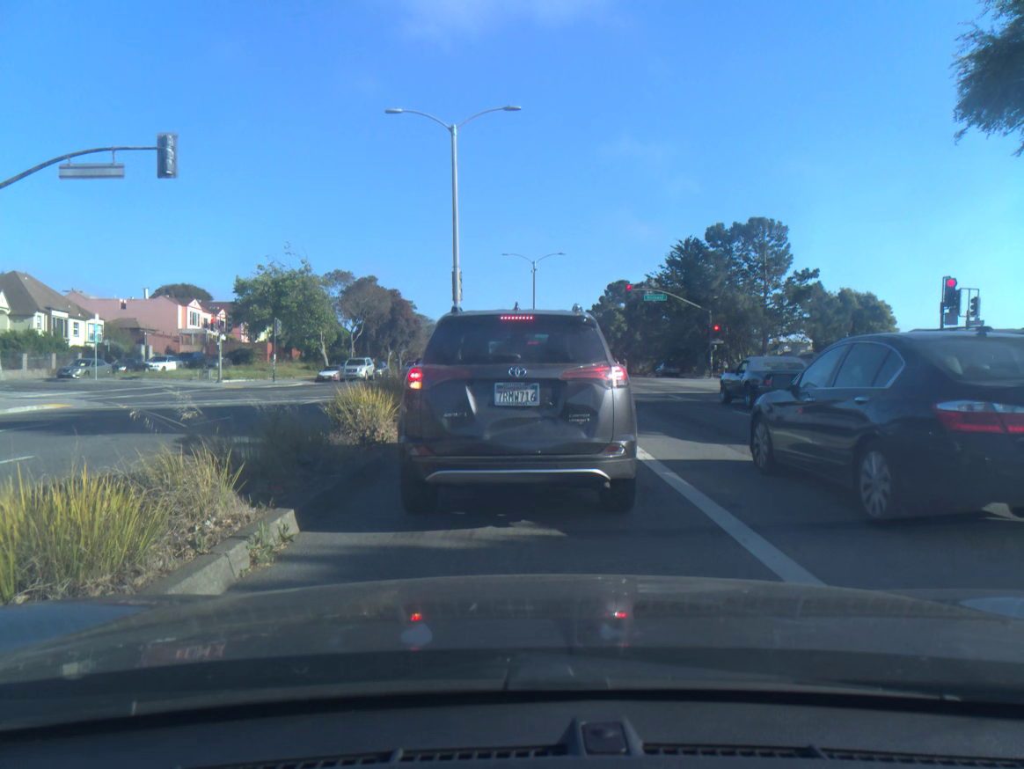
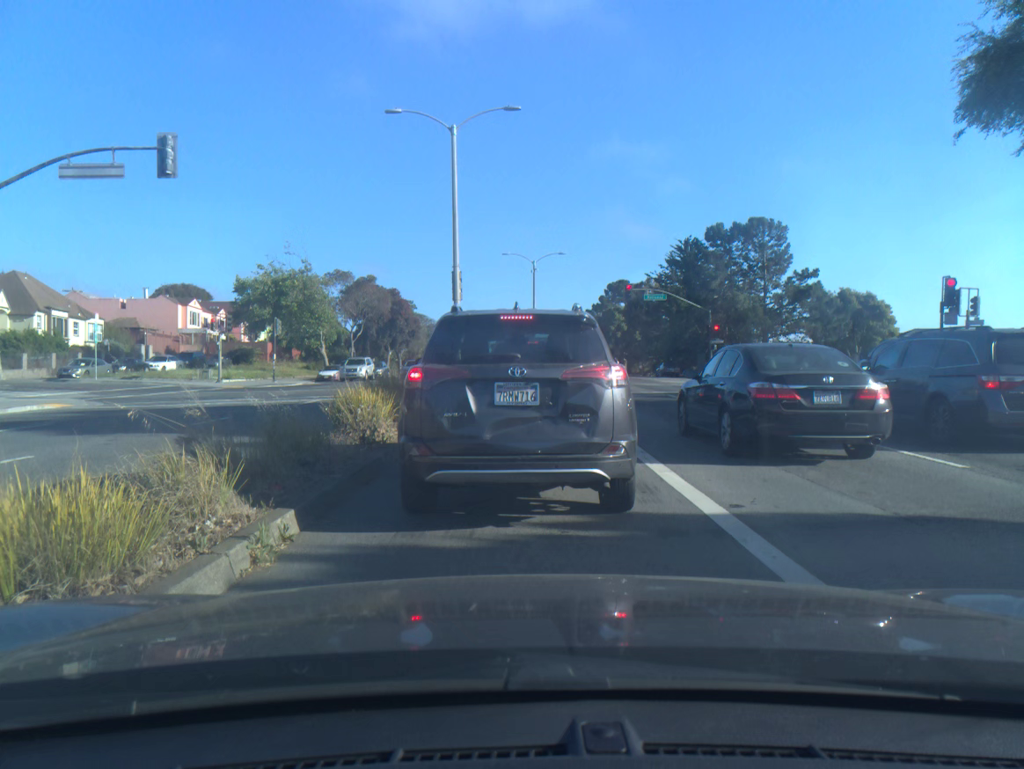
(0.0, 0.0) m; 0°
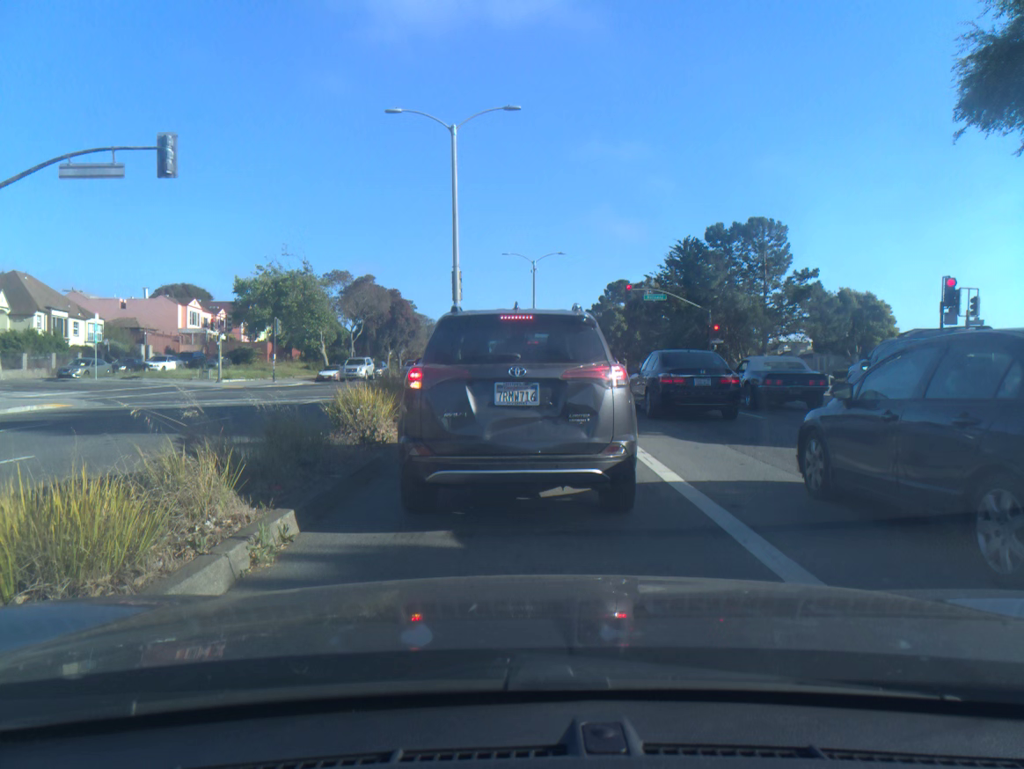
(0.0, 0.0) m; 0°
